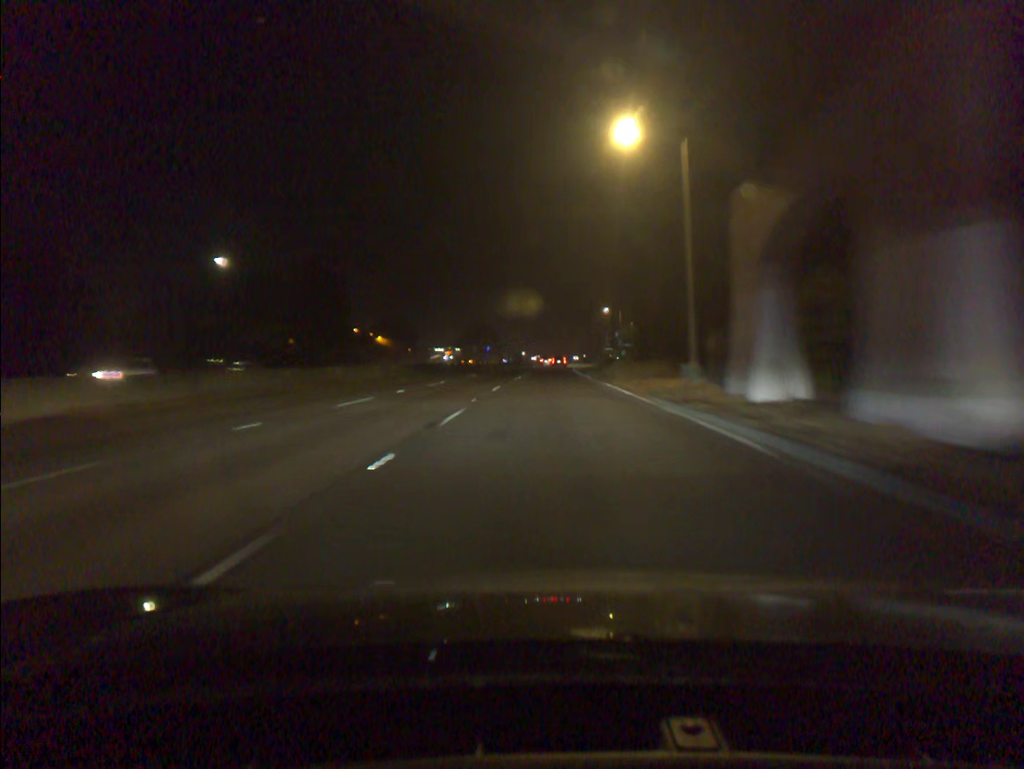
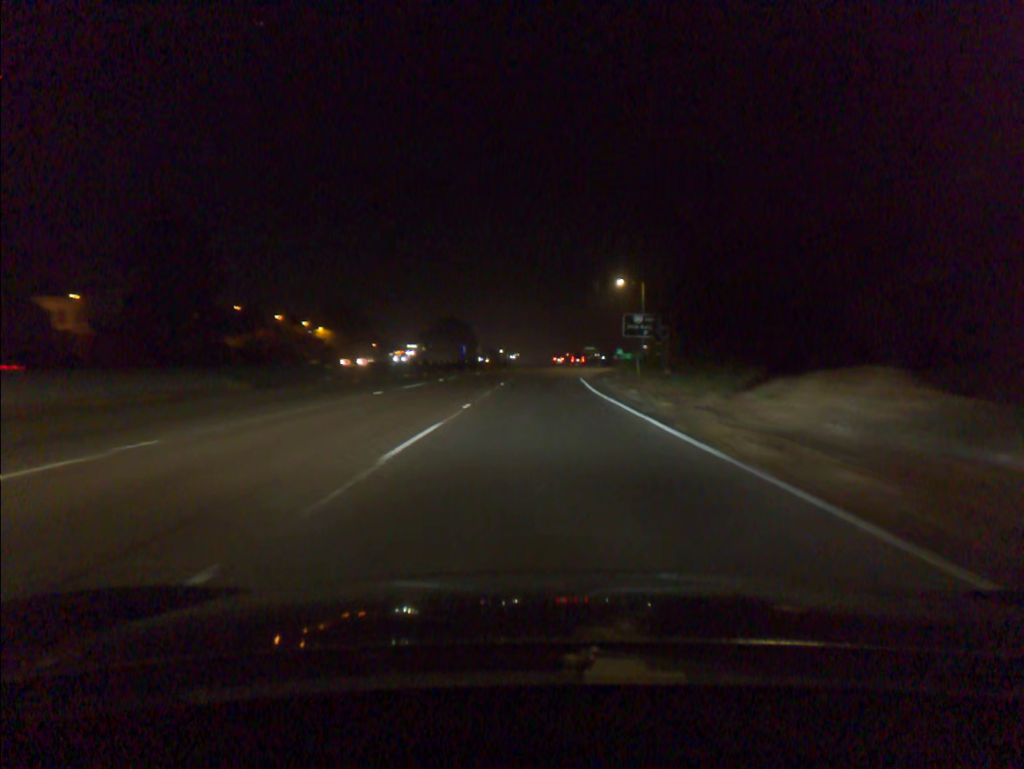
(+0.5, +43.5) m; +1°
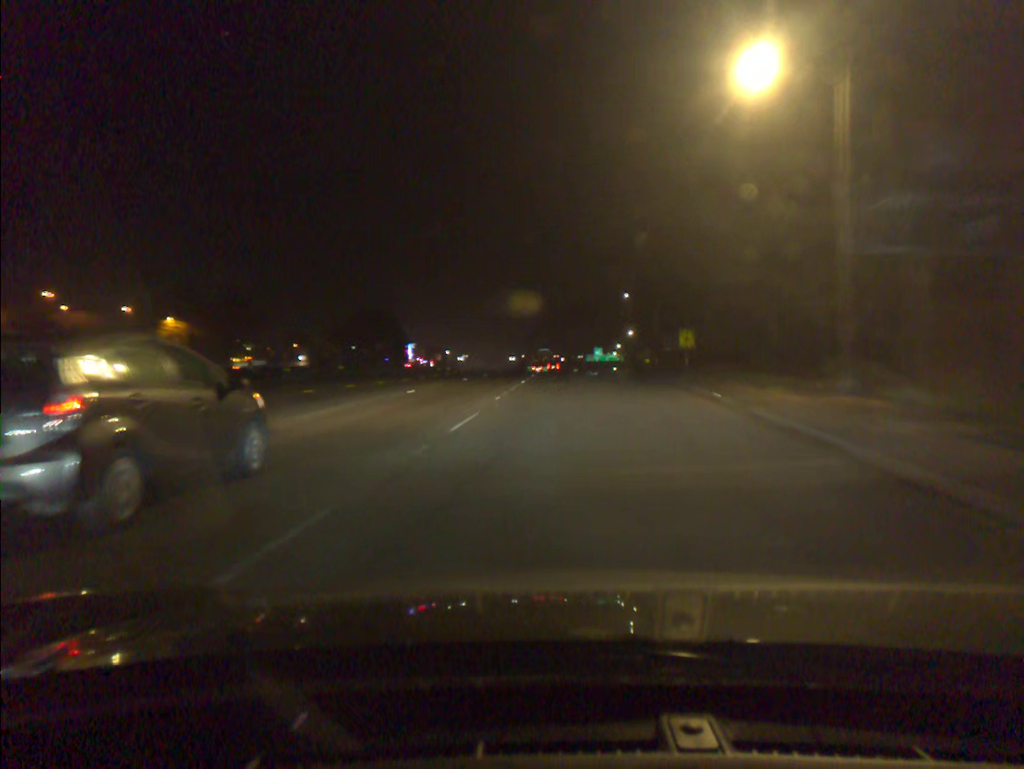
(+1.1, +56.5) m; +3°
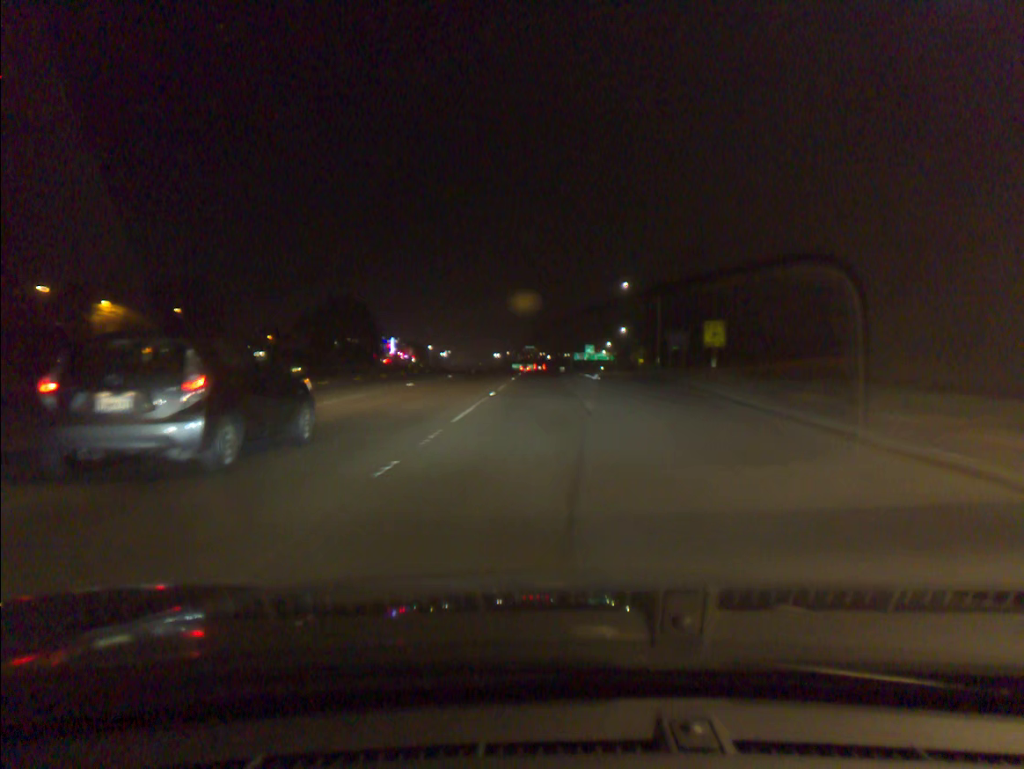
(+0.2, +15.0) m; +1°
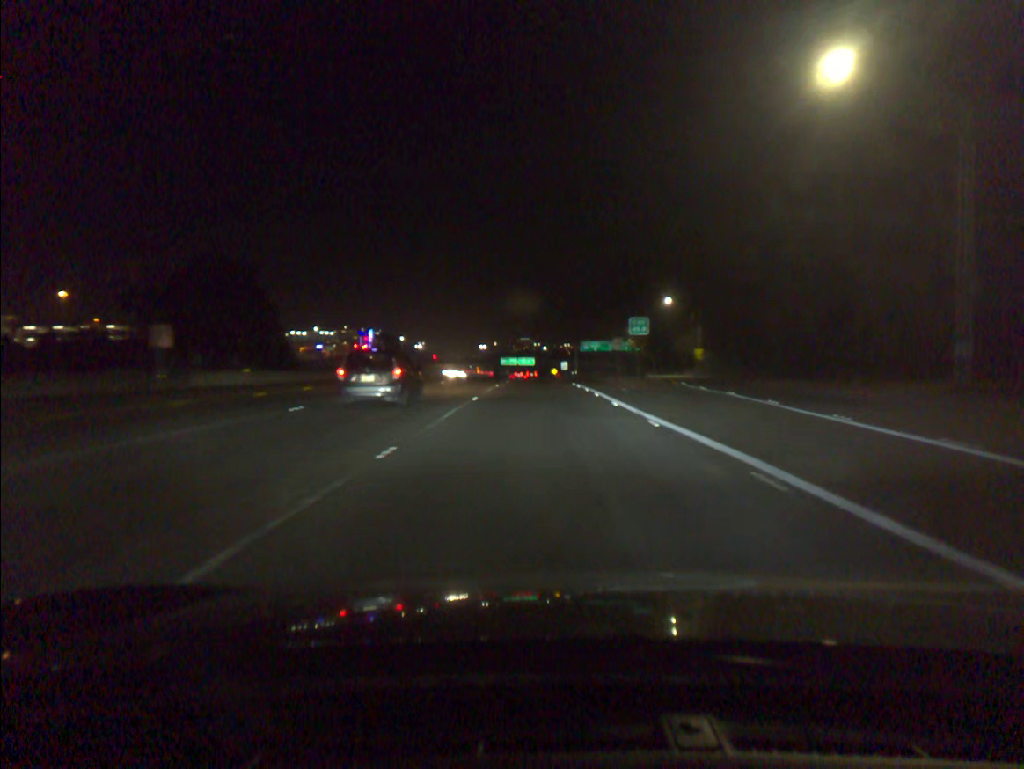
(+0.7, +70.3) m; 0°
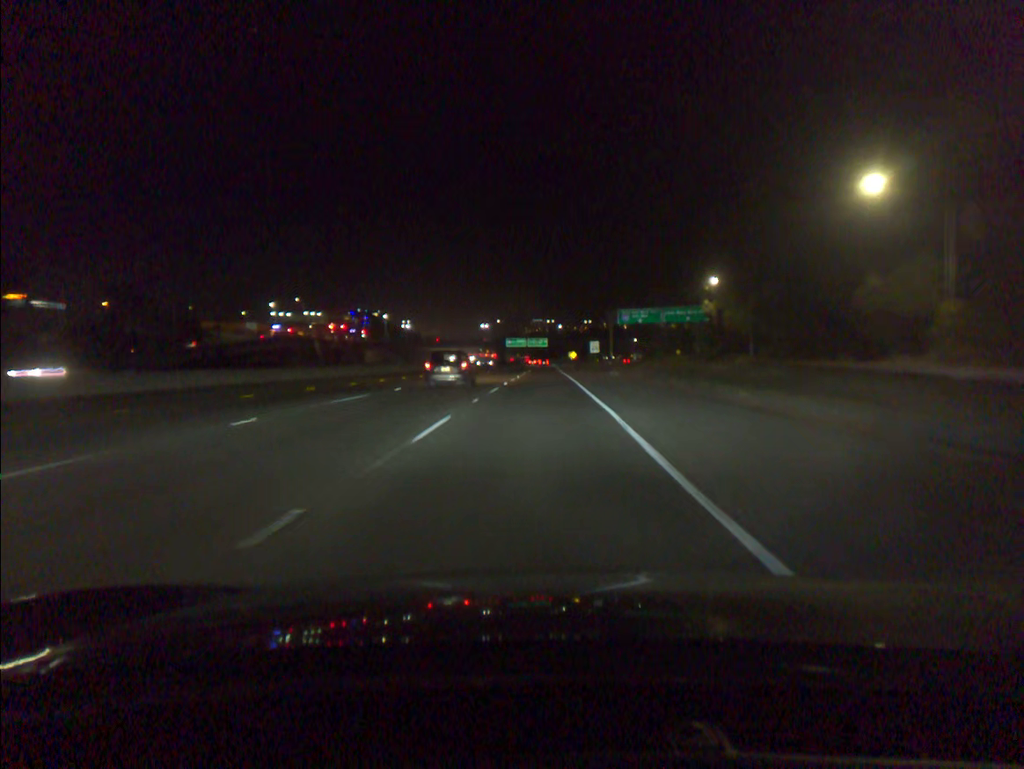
(-0.5, +63.0) m; -1°
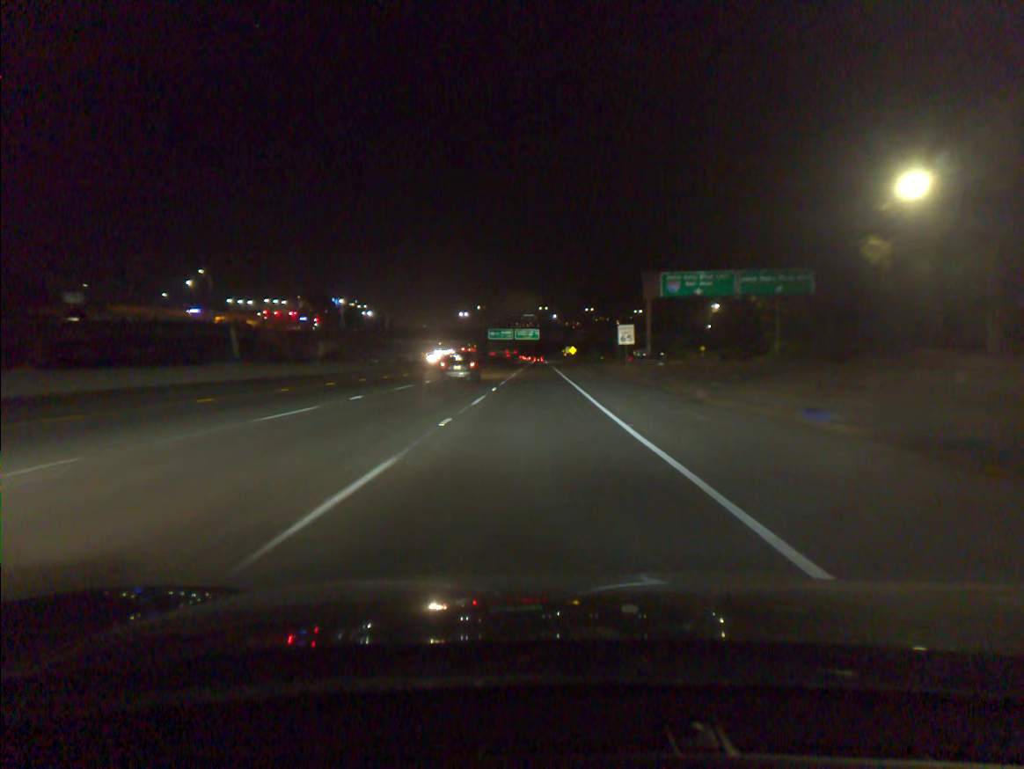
(+0.3, +50.1) m; +1°
